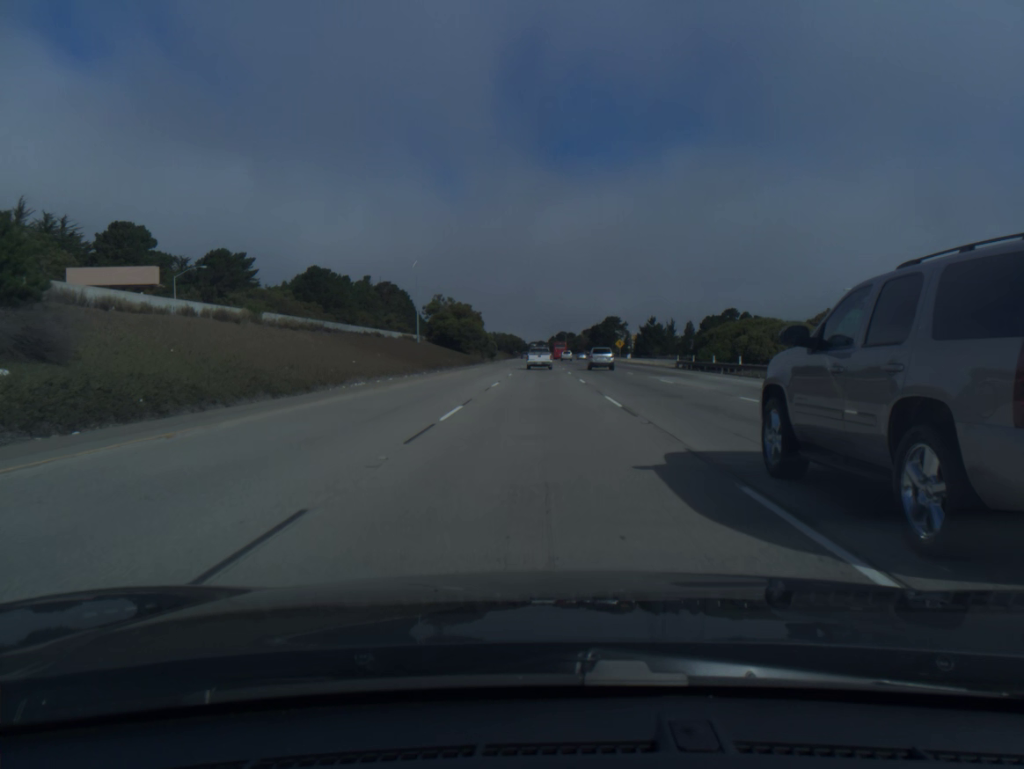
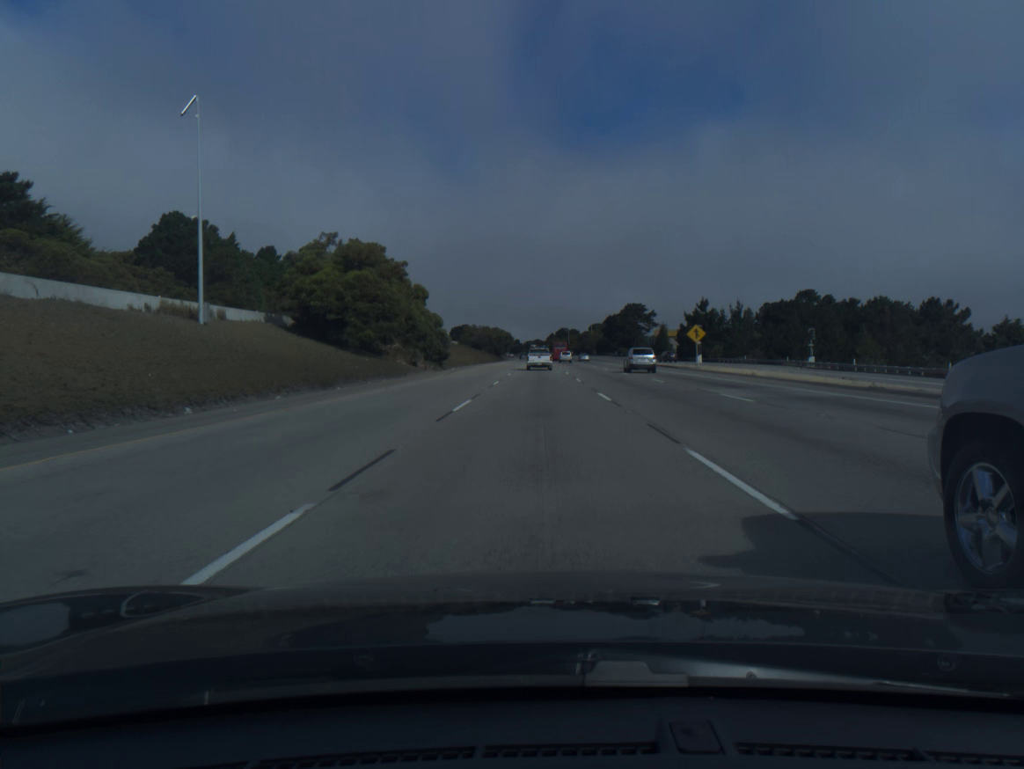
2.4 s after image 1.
(+0.1, +70.6) m; 0°
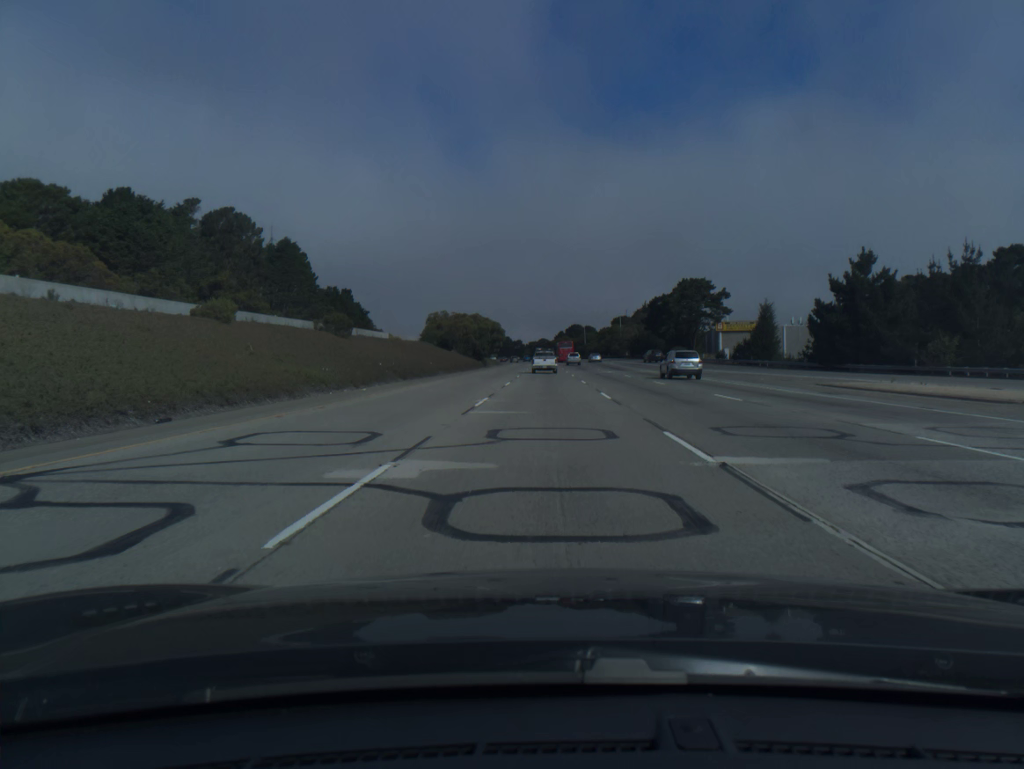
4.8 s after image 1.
(-0.2, +70.4) m; 0°
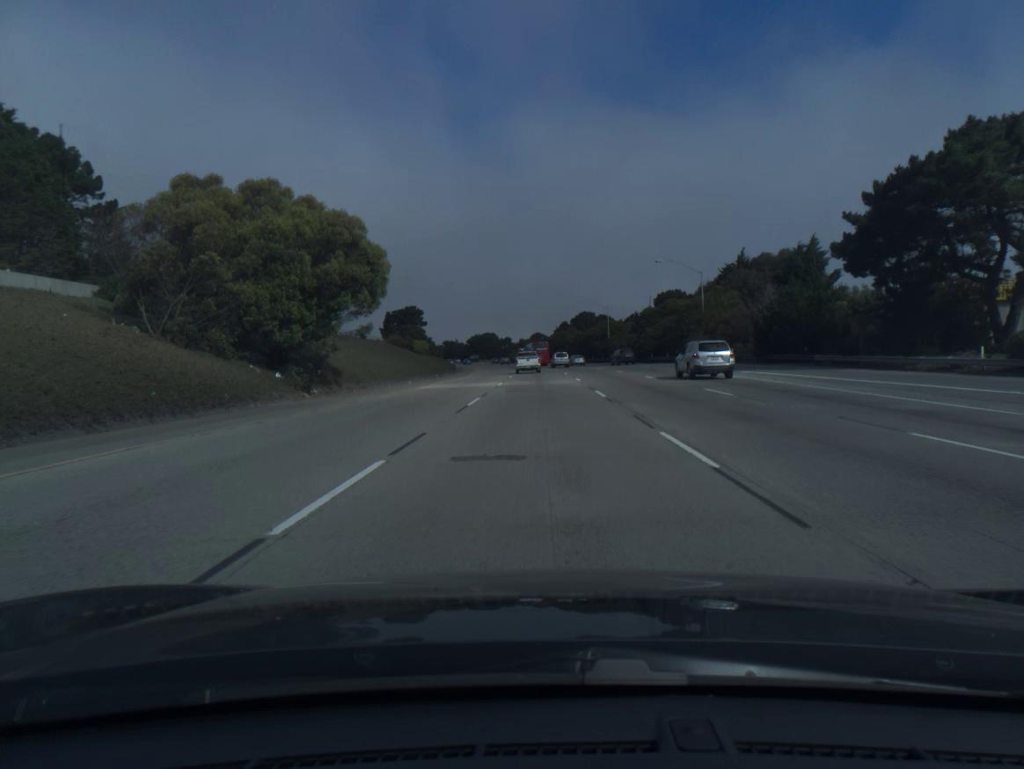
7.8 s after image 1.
(+0.5, +87.8) m; 0°
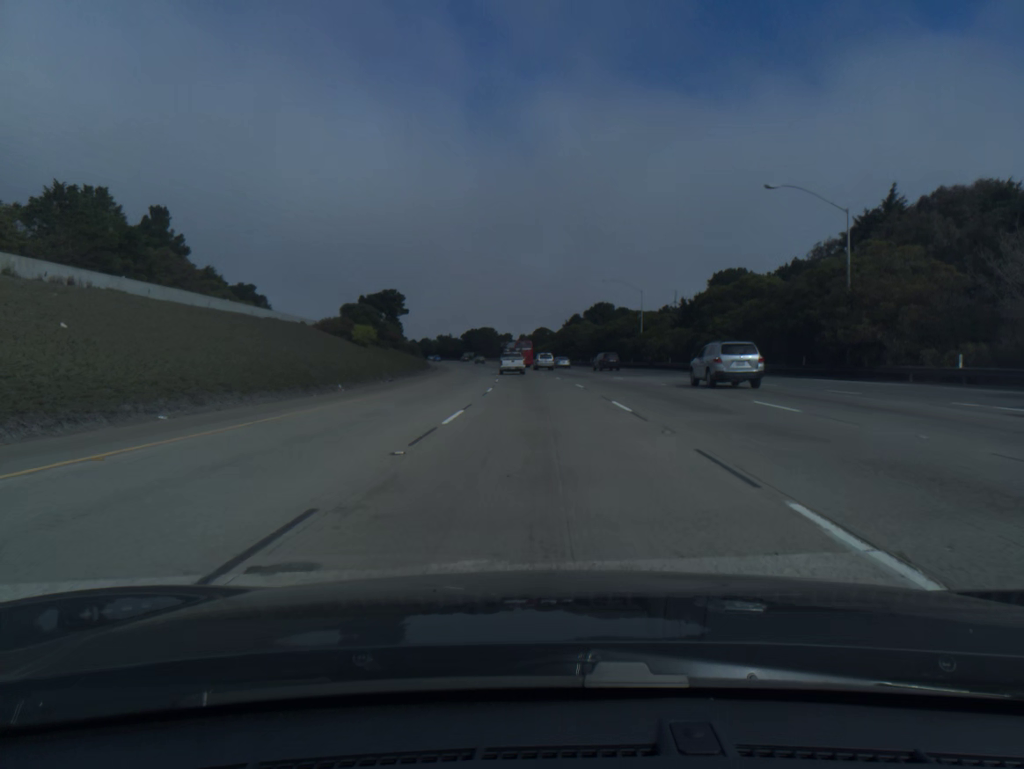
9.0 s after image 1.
(-0.1, +35.0) m; 0°
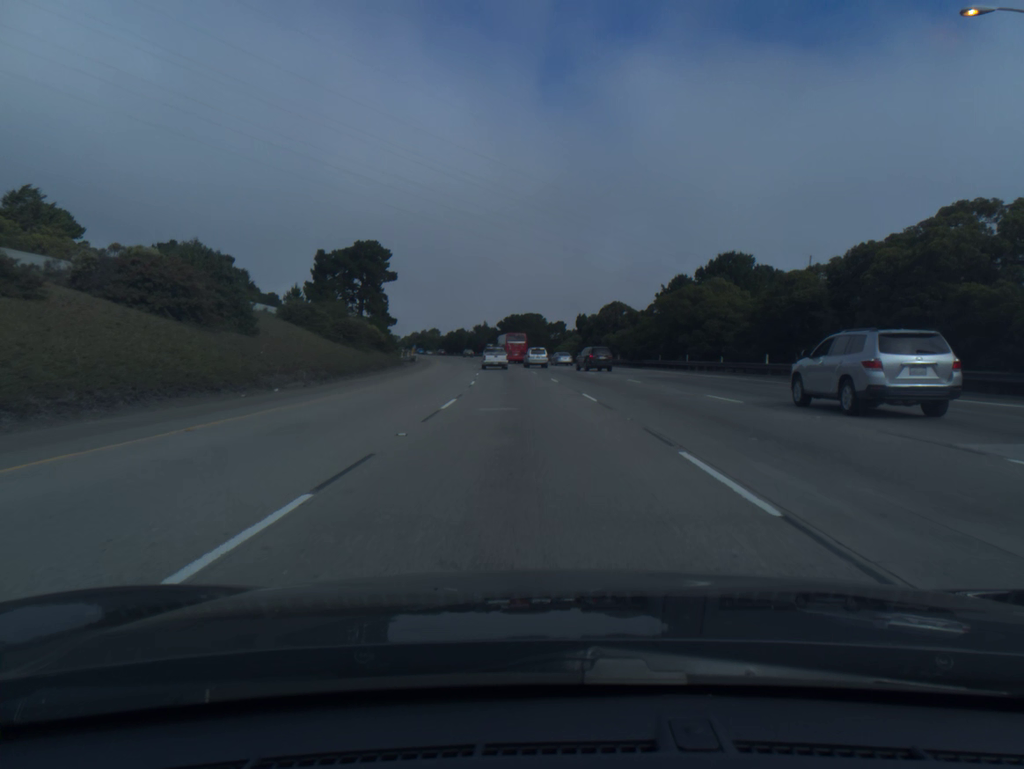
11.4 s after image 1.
(-1.8, +69.9) m; -4°
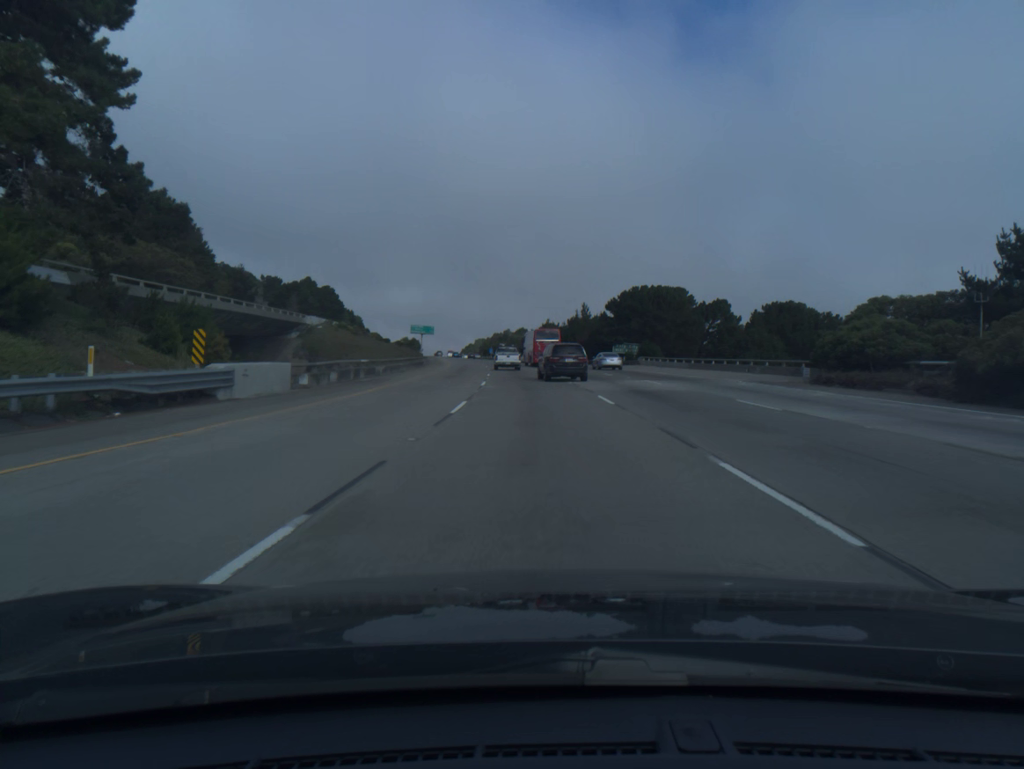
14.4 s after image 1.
(-5.8, +88.3) m; -7°
